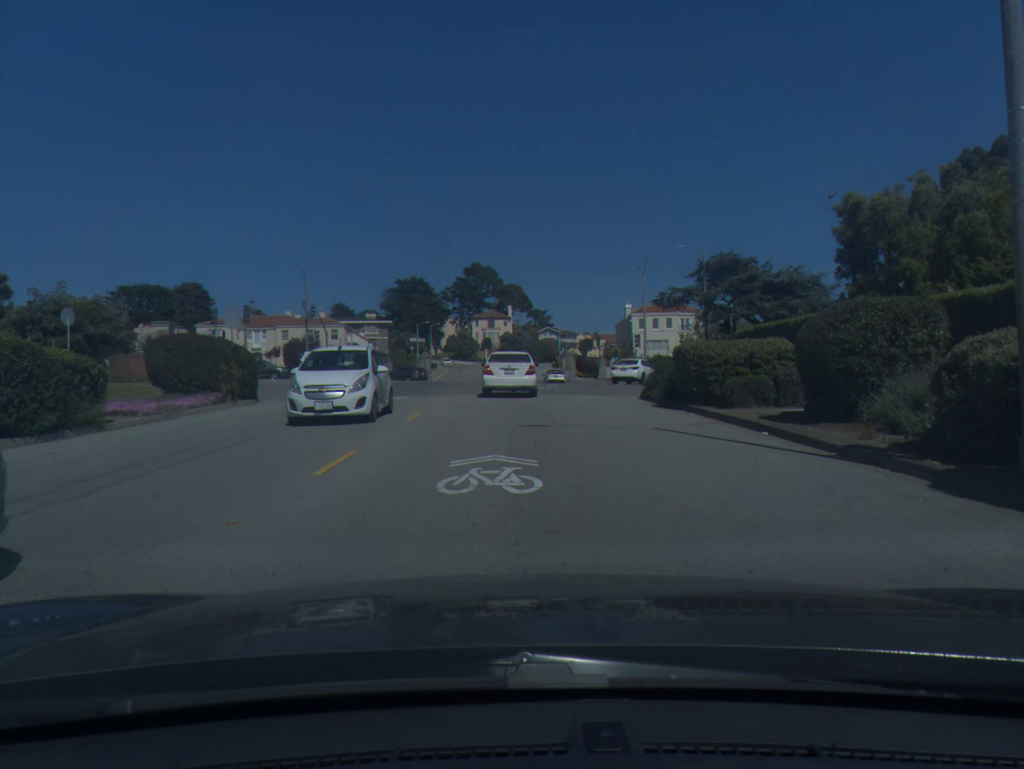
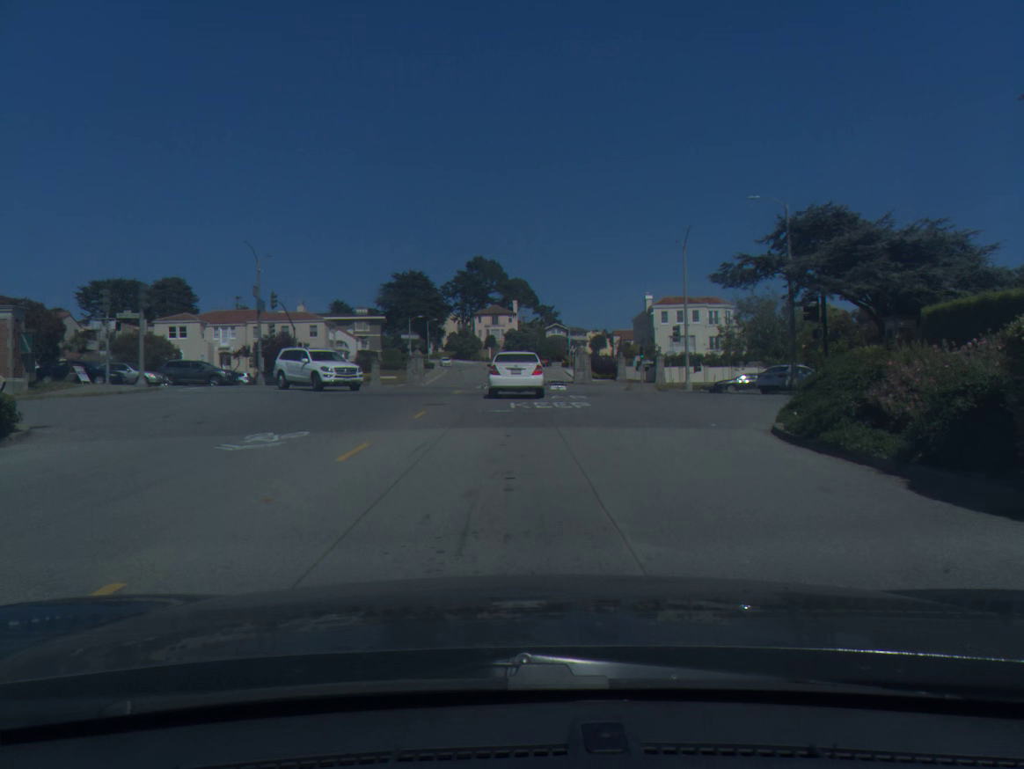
(-0.1, +13.5) m; -1°
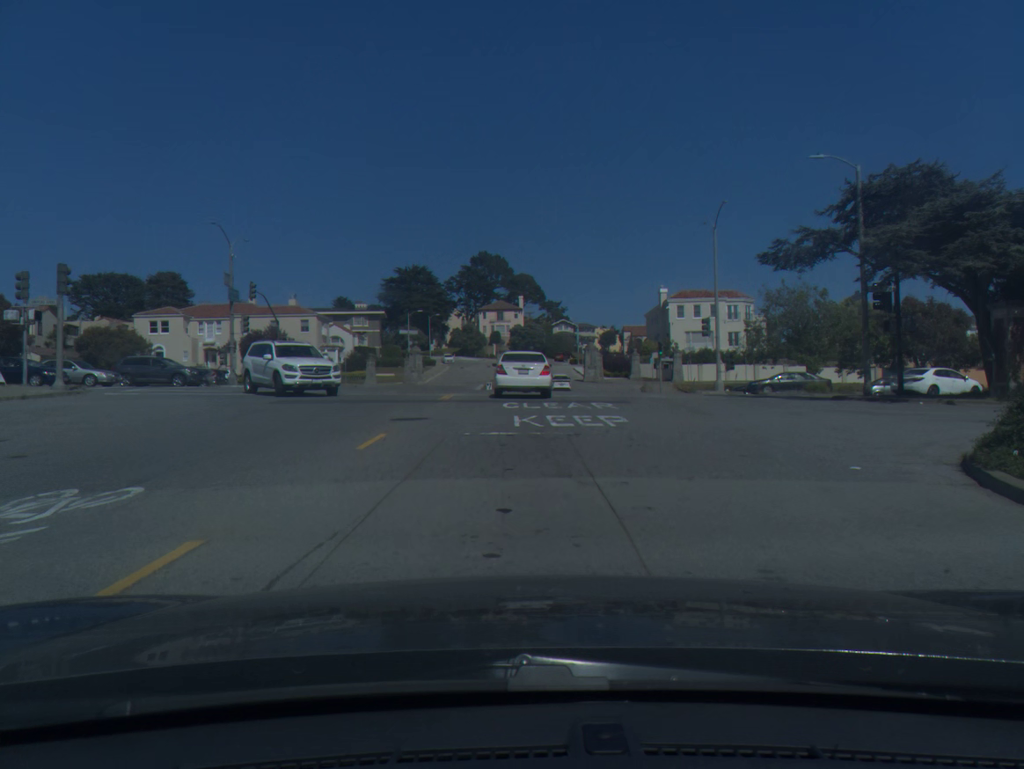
(0.0, +6.3) m; -1°
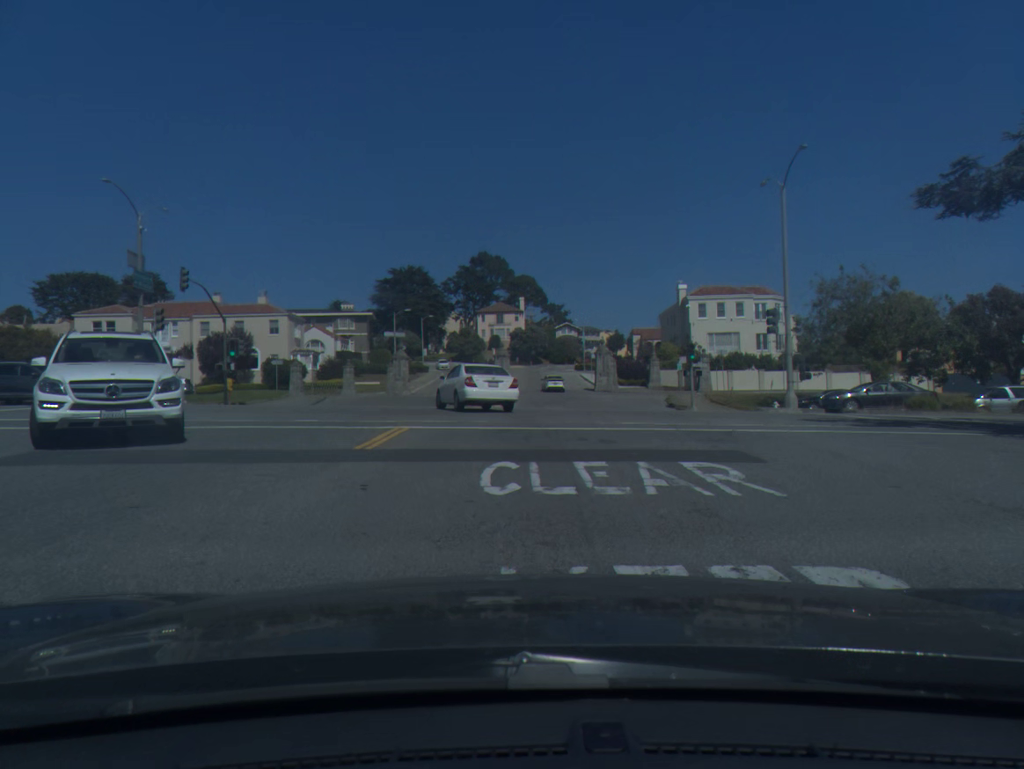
(0.0, +11.6) m; 0°
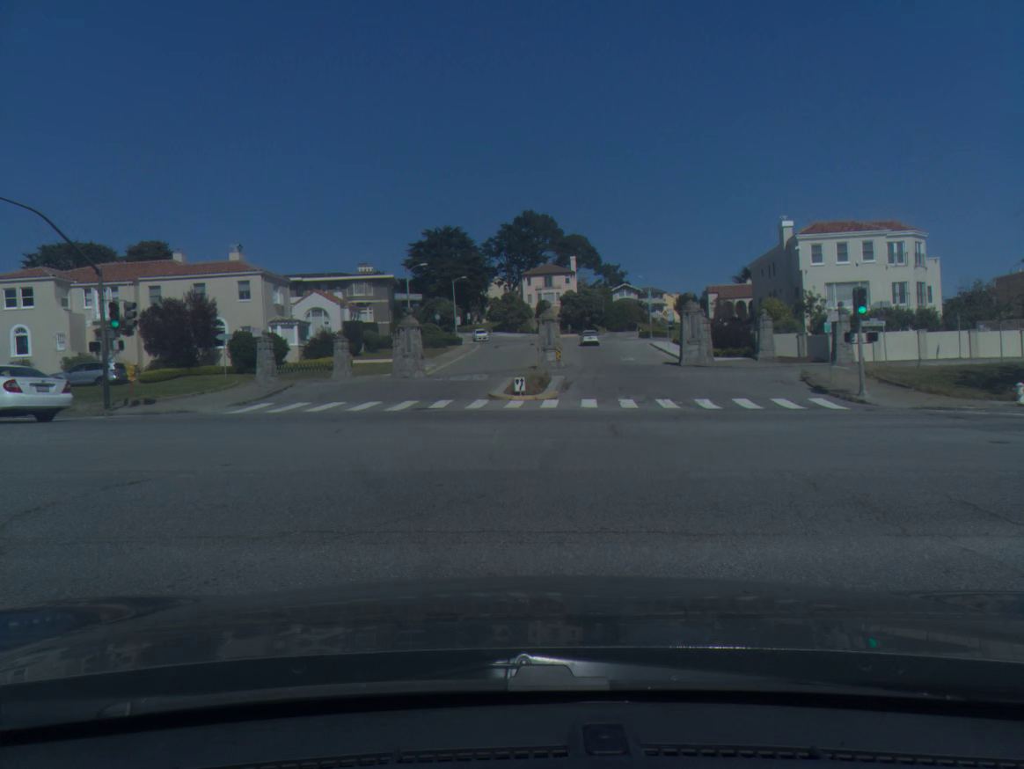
(-0.1, +19.5) m; -5°
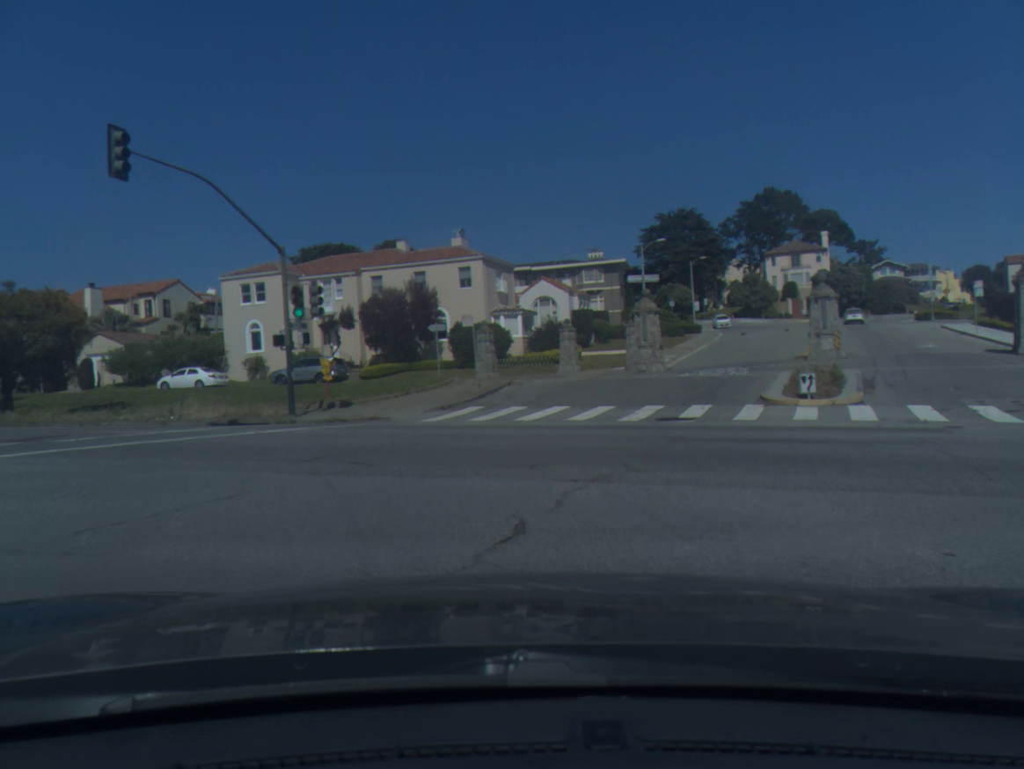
(-1.1, +8.7) m; -17°
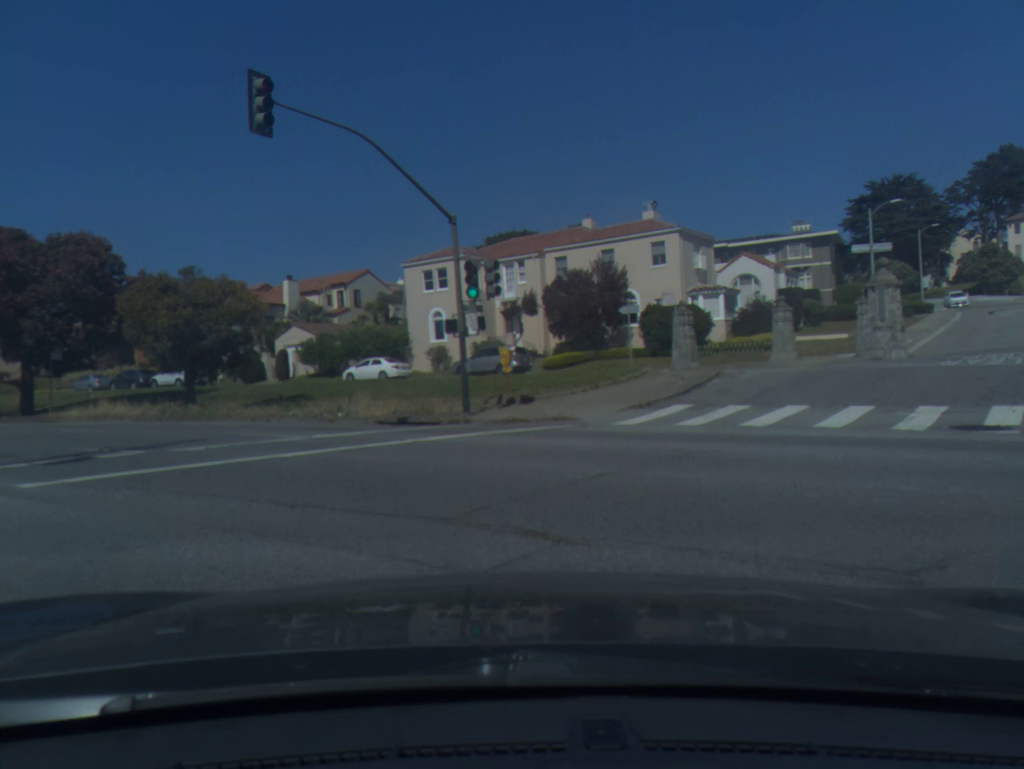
(-0.6, +4.9) m; -13°
